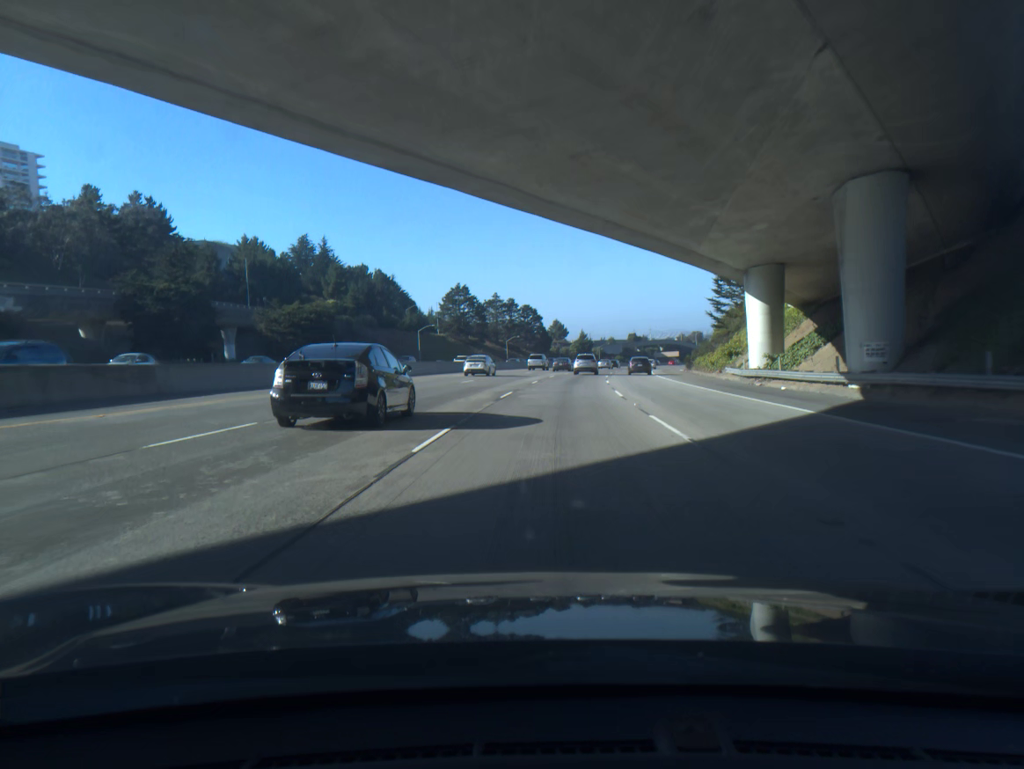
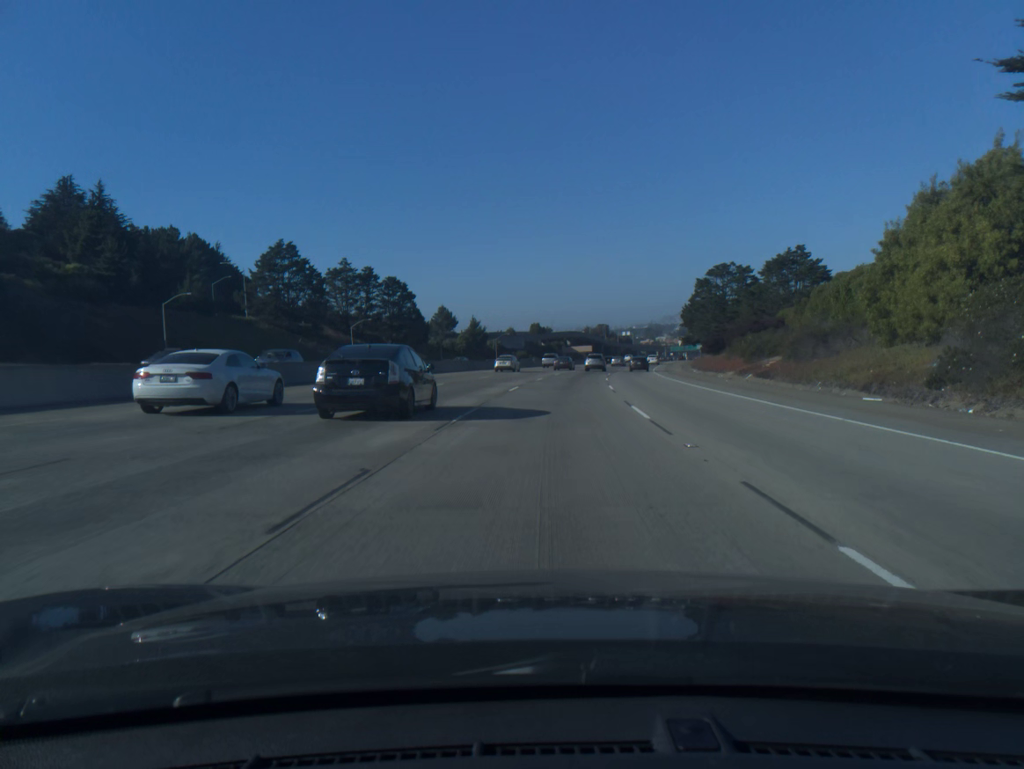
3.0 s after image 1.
(+5.6, +79.9) m; +8°
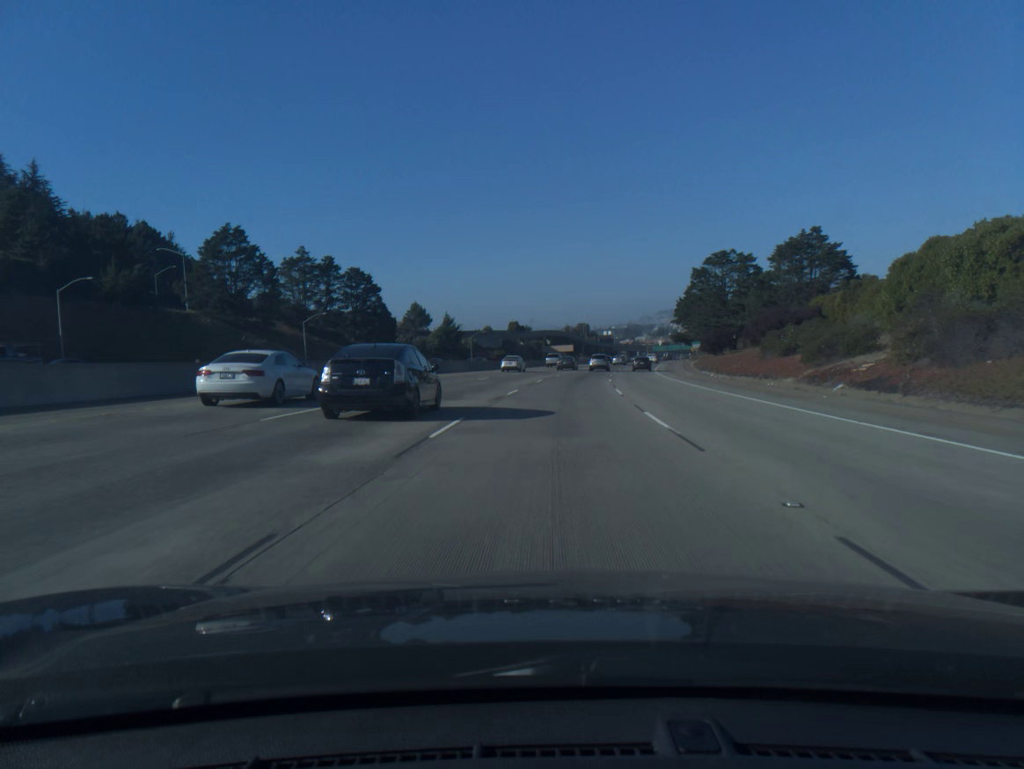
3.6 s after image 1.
(+0.2, +16.5) m; +1°
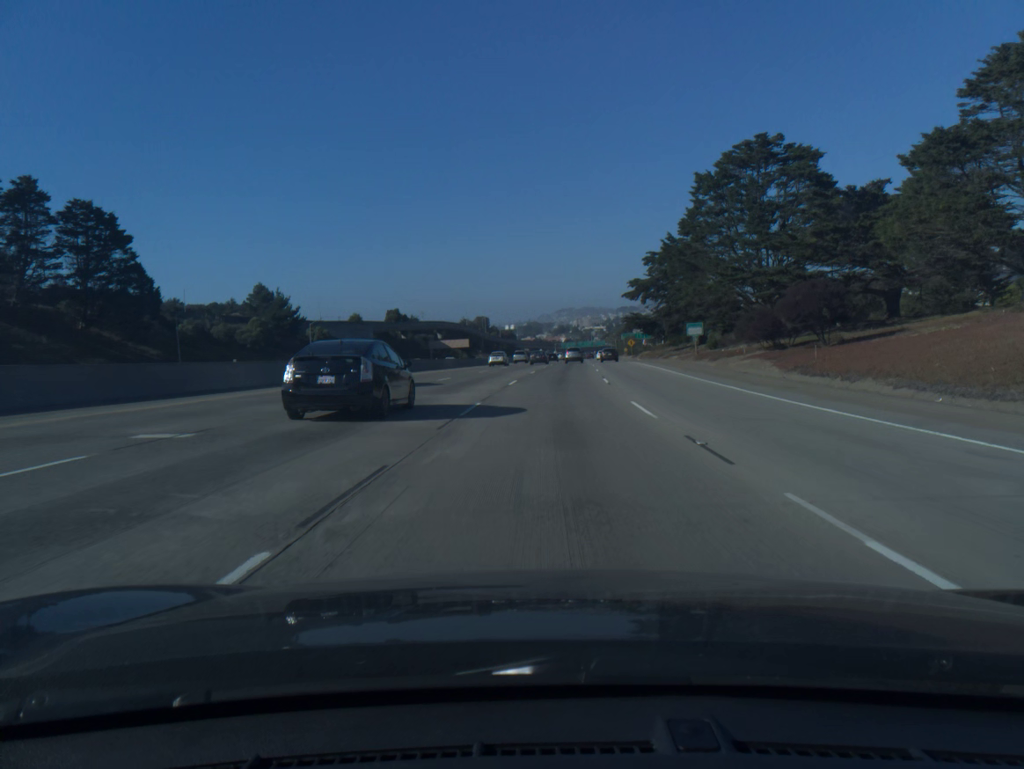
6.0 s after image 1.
(+4.0, +67.5) m; +7°
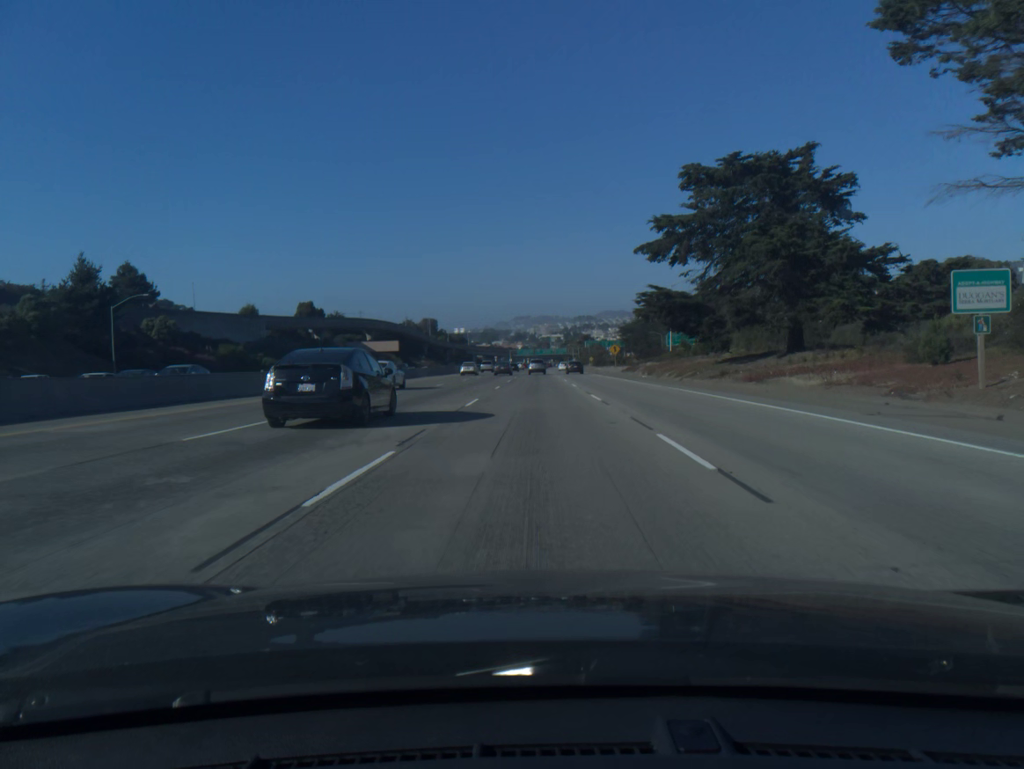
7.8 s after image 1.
(+1.8, +51.2) m; +3°
